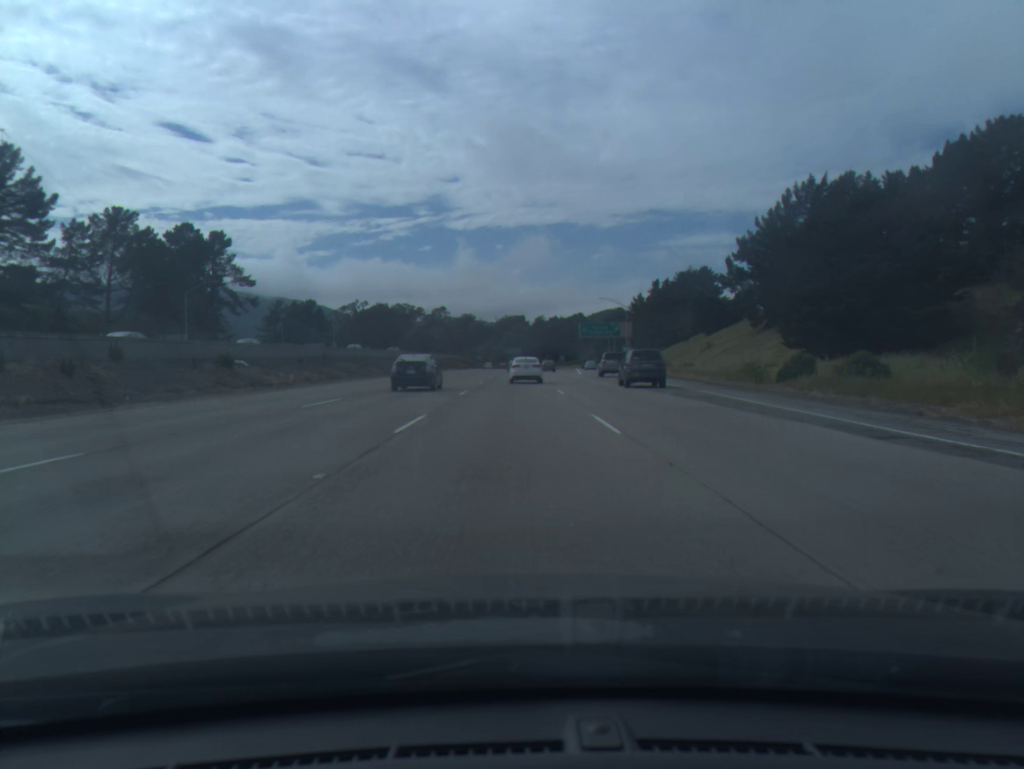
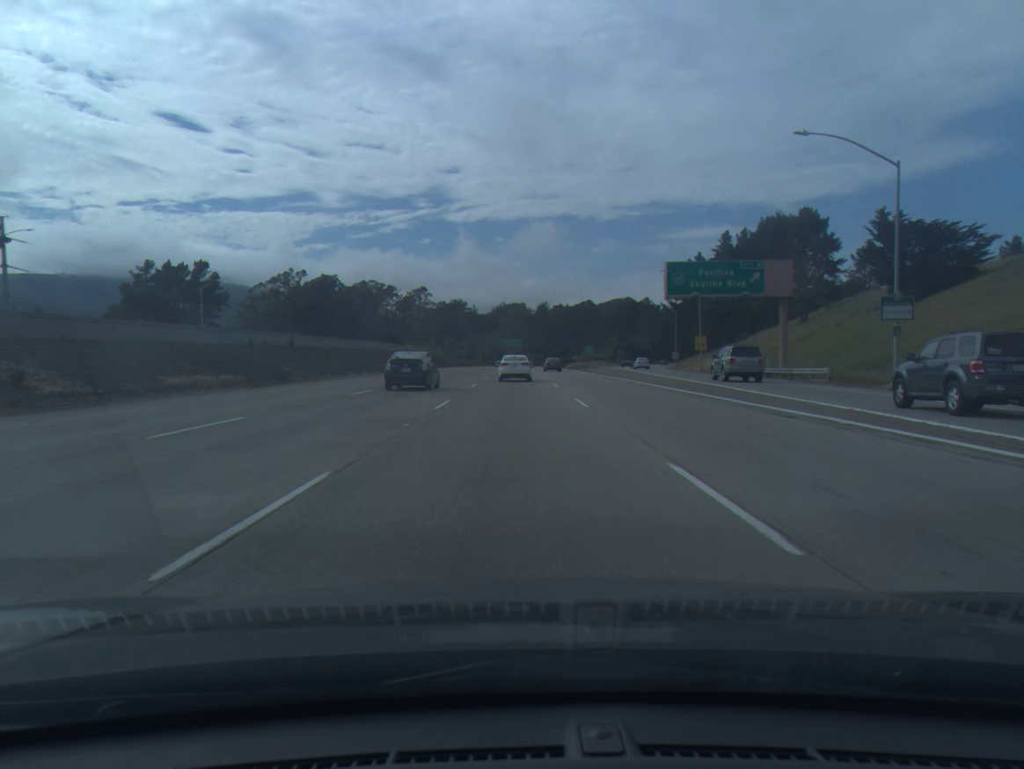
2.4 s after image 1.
(-0.2, +81.8) m; 0°
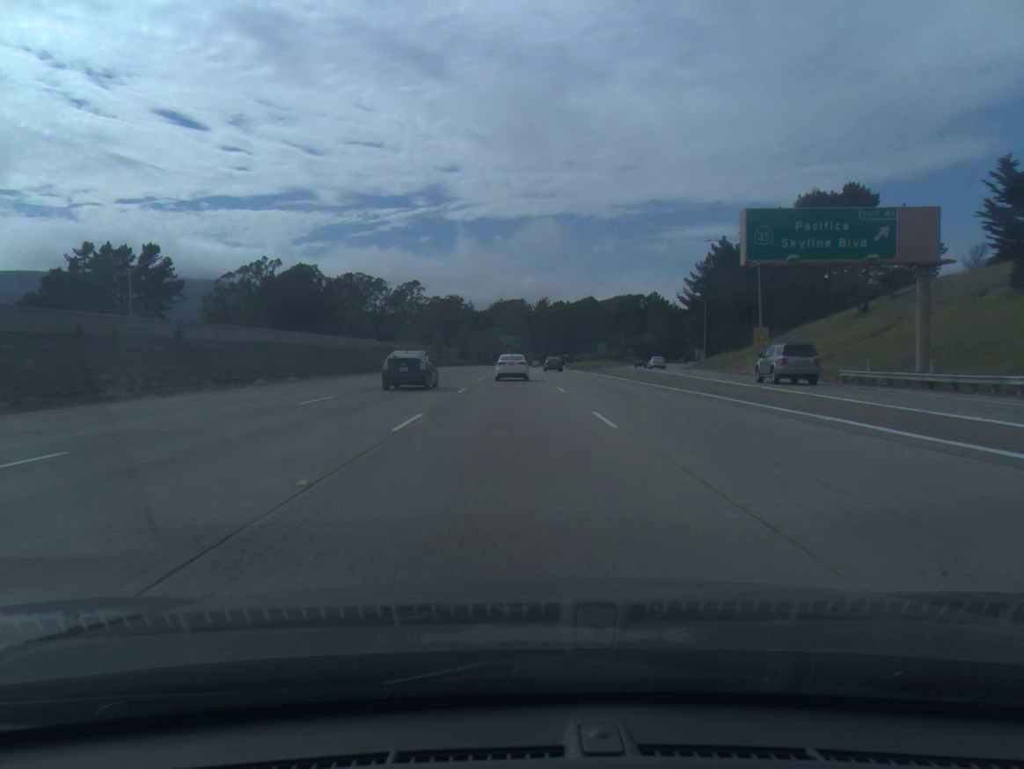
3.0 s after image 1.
(0.0, +20.6) m; 0°
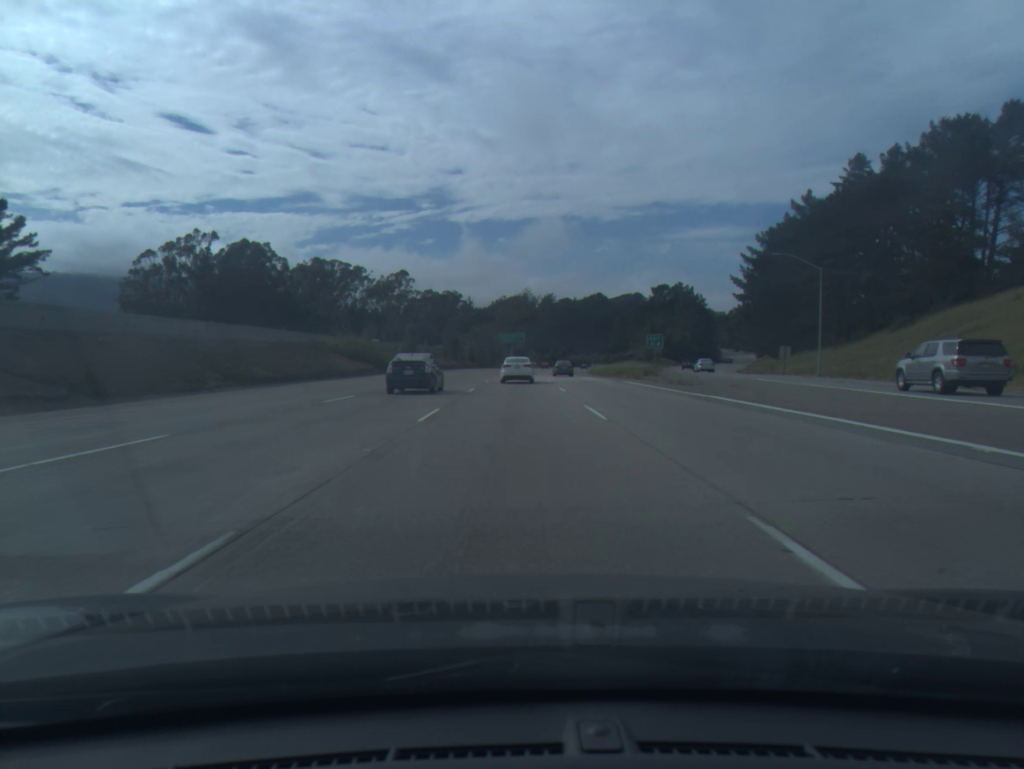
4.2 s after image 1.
(-0.1, +41.4) m; 0°
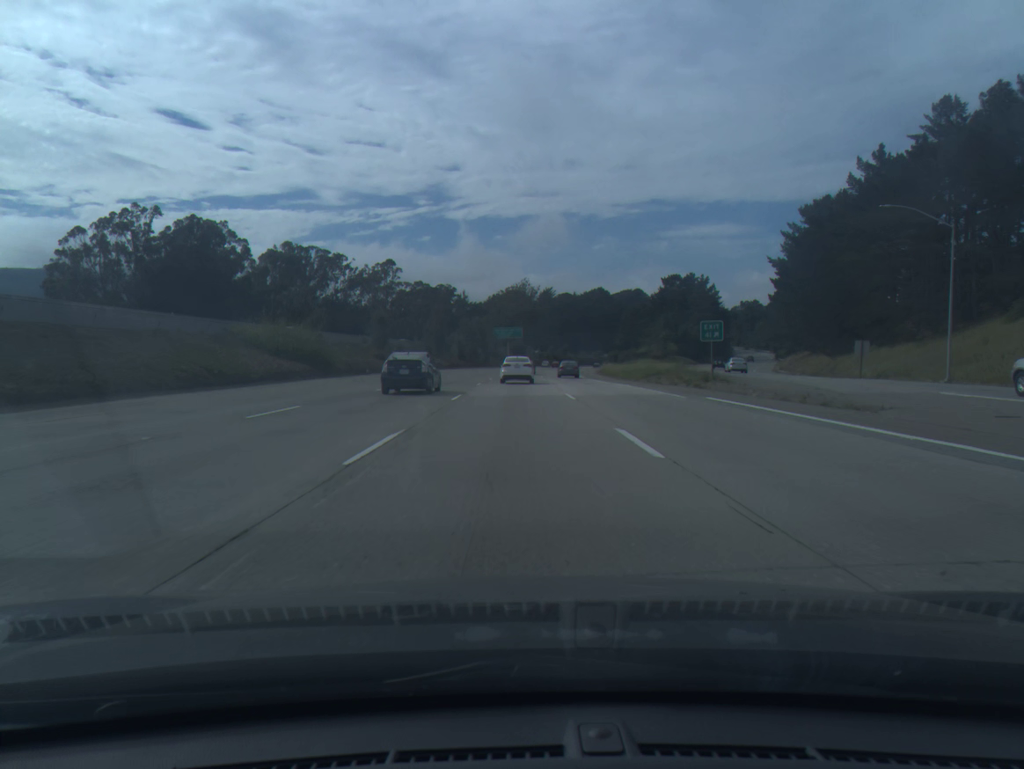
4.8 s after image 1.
(0.0, +21.0) m; 0°
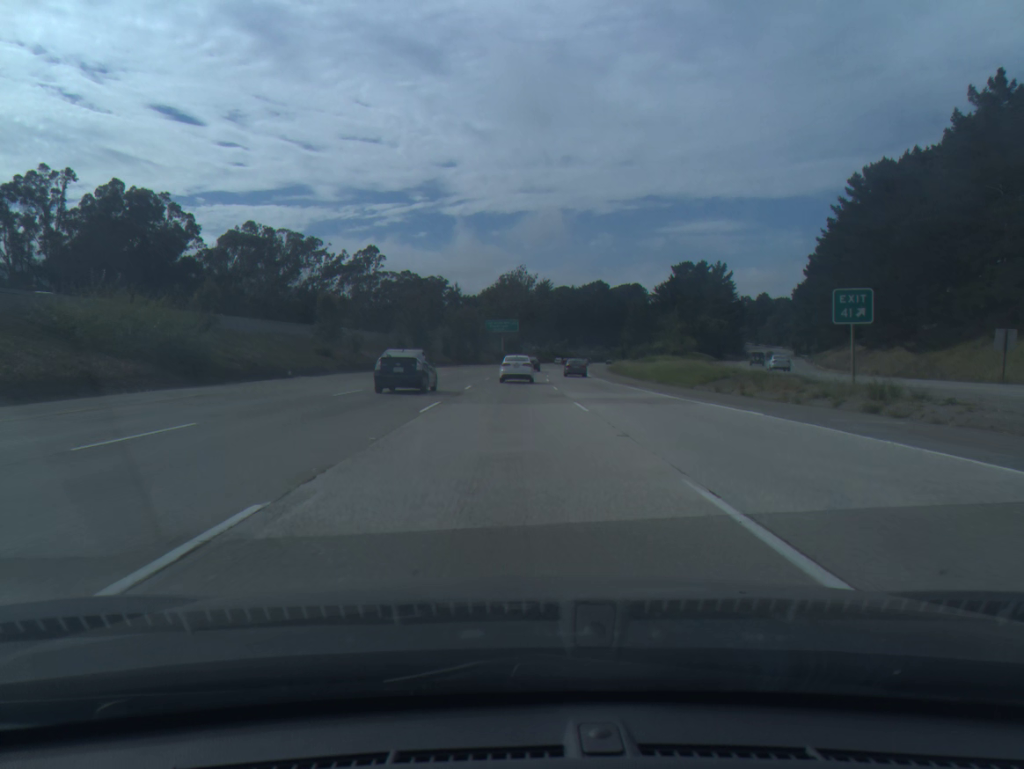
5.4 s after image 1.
(0.0, +21.1) m; 0°
